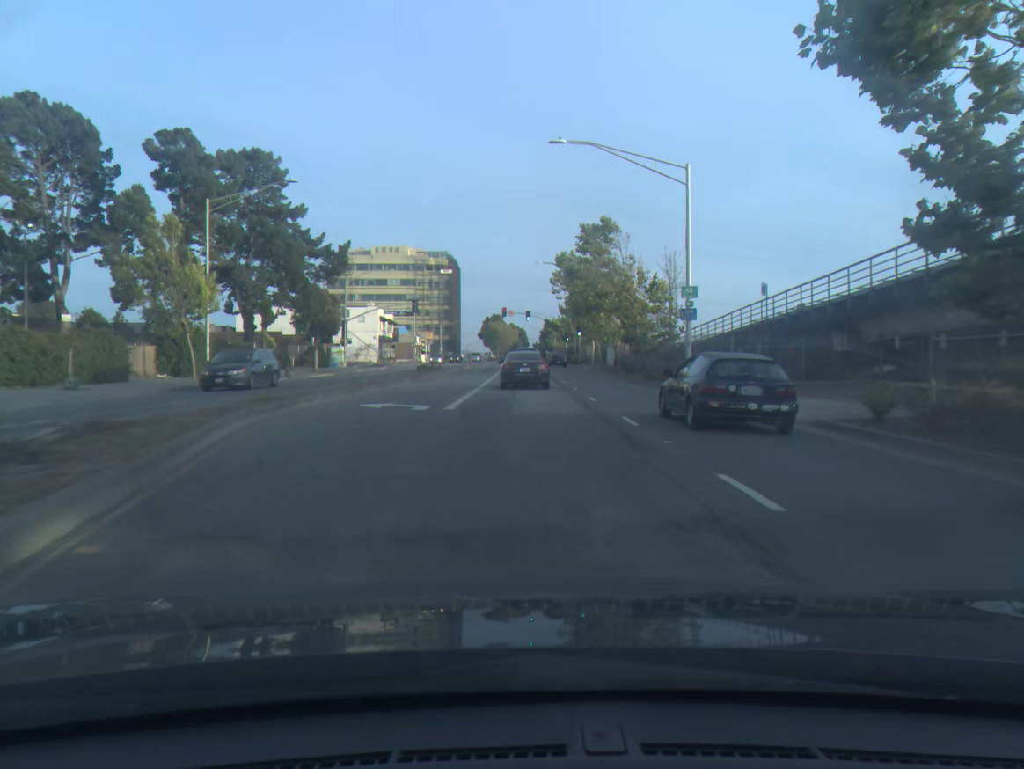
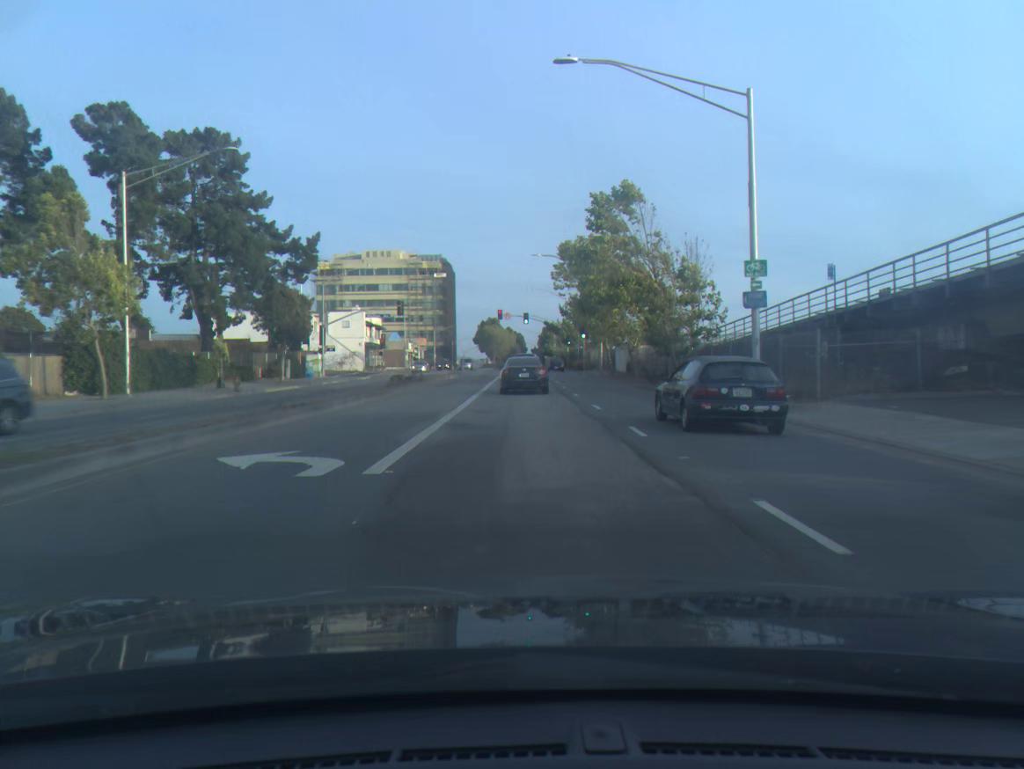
(0.0, +8.8) m; 0°
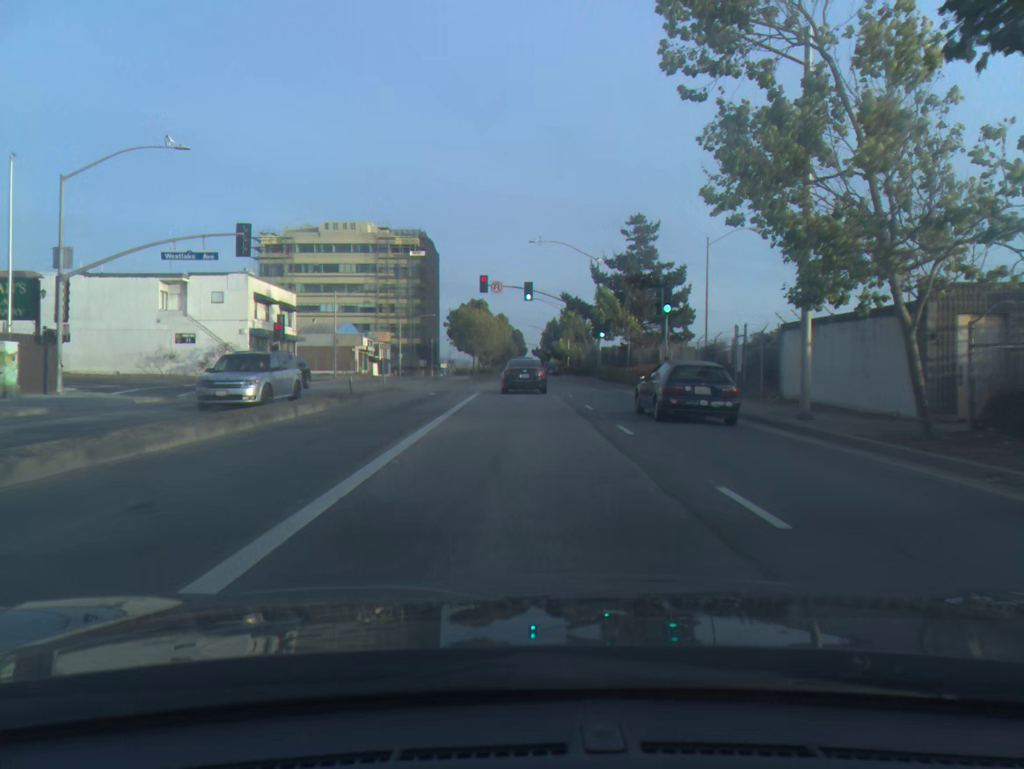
(0.0, +43.6) m; 0°
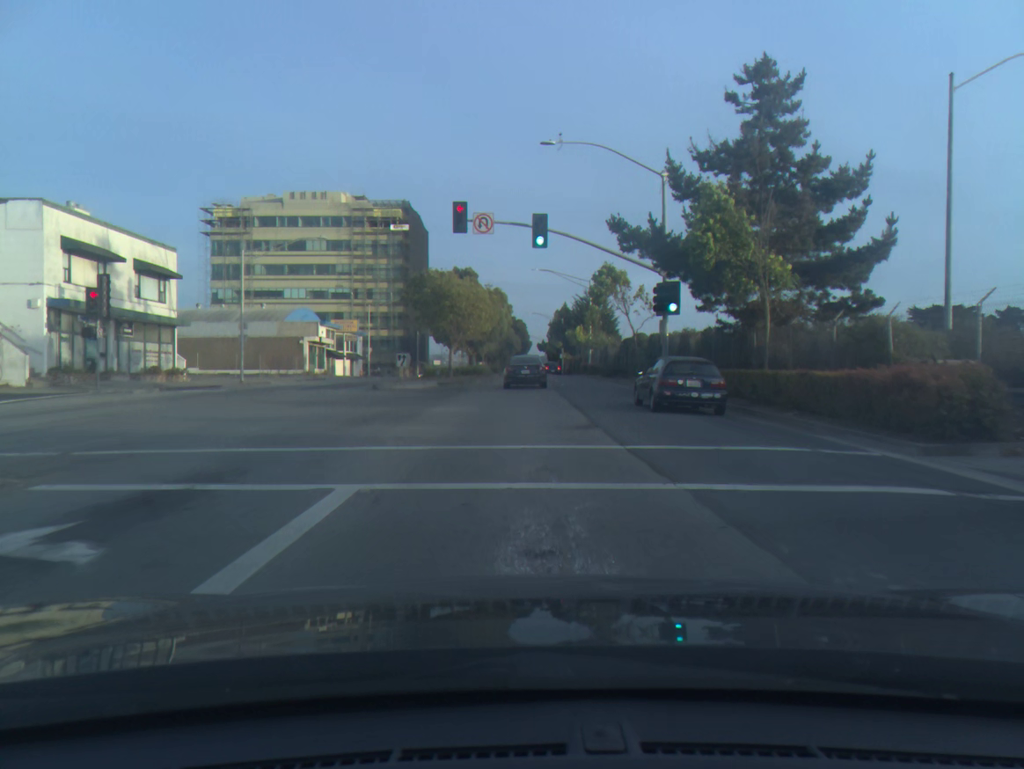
(0.0, +26.1) m; 0°
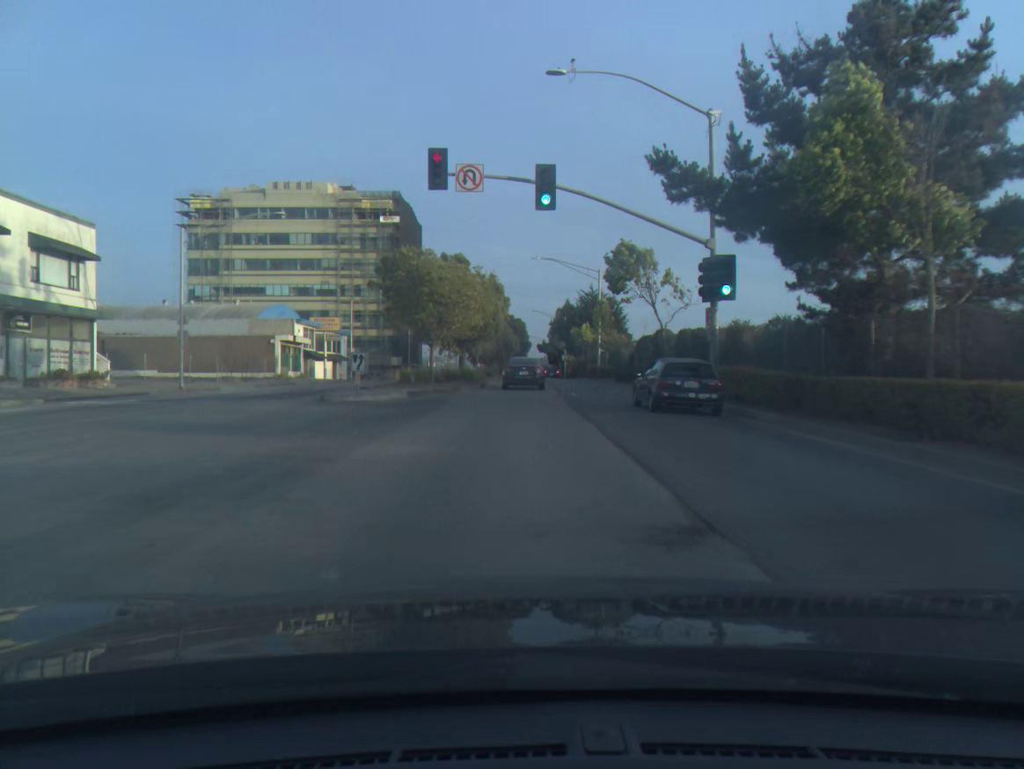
(0.0, +8.6) m; 0°
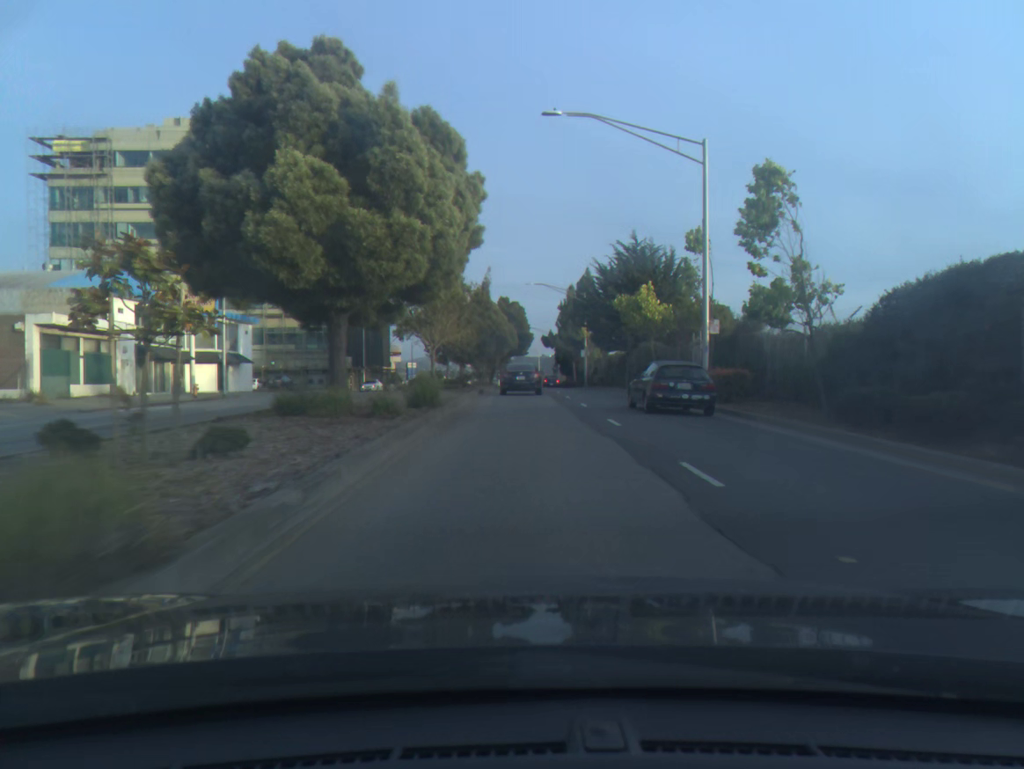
(0.0, +35.0) m; 0°
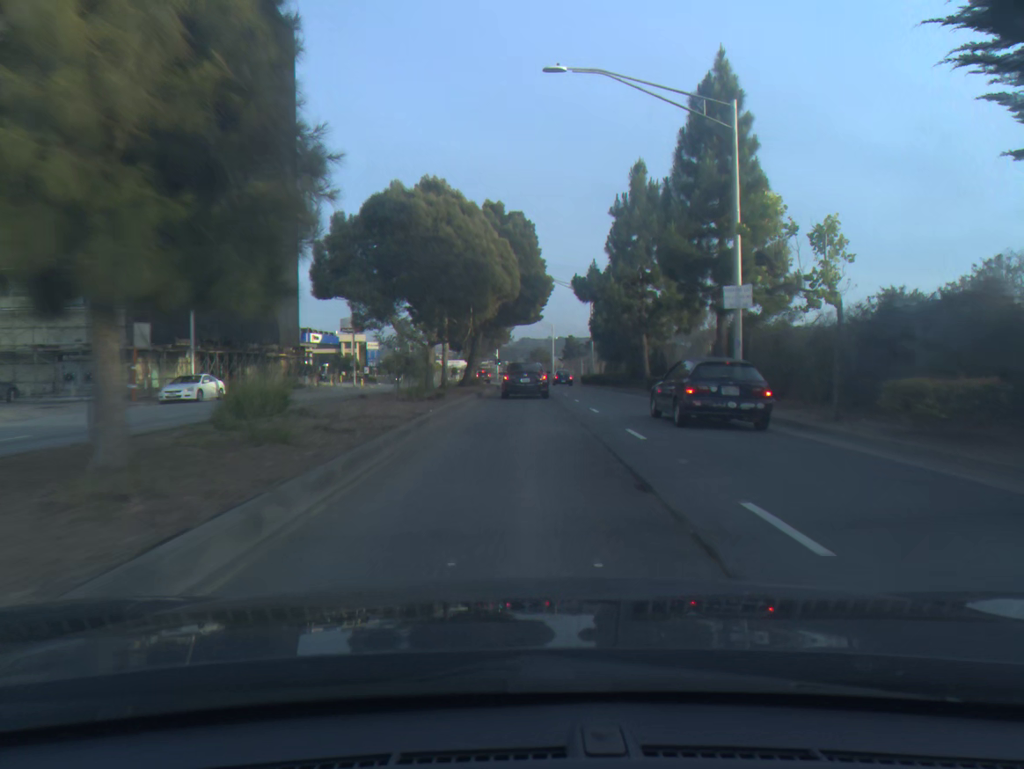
(-0.1, +47.5) m; -1°
